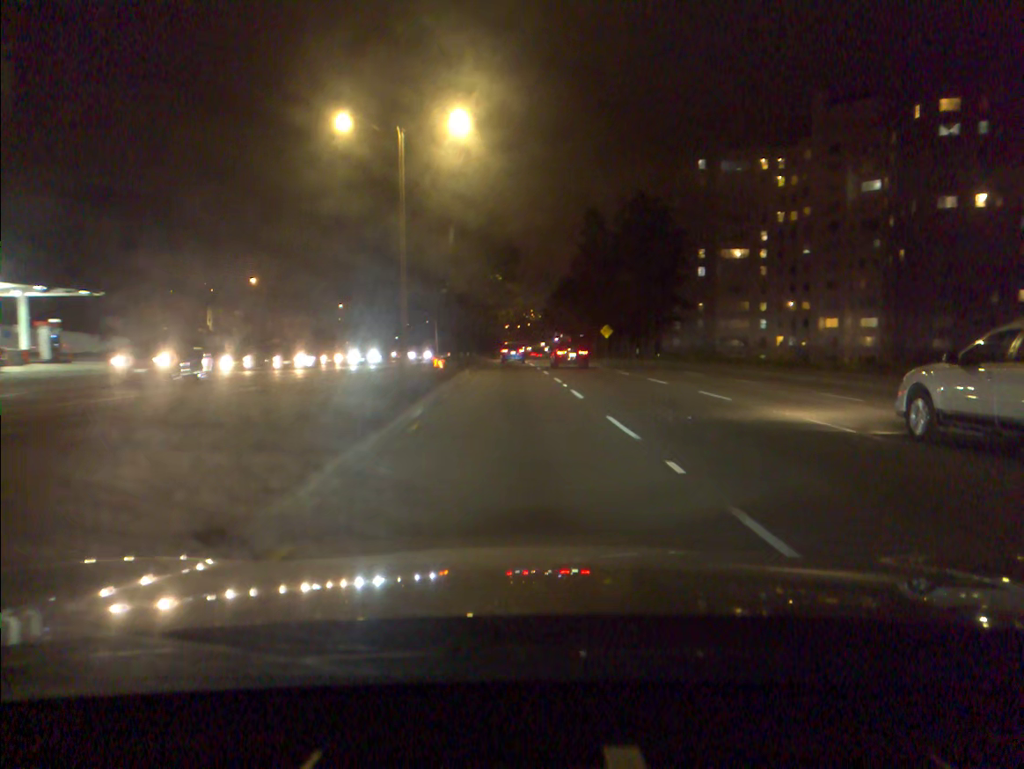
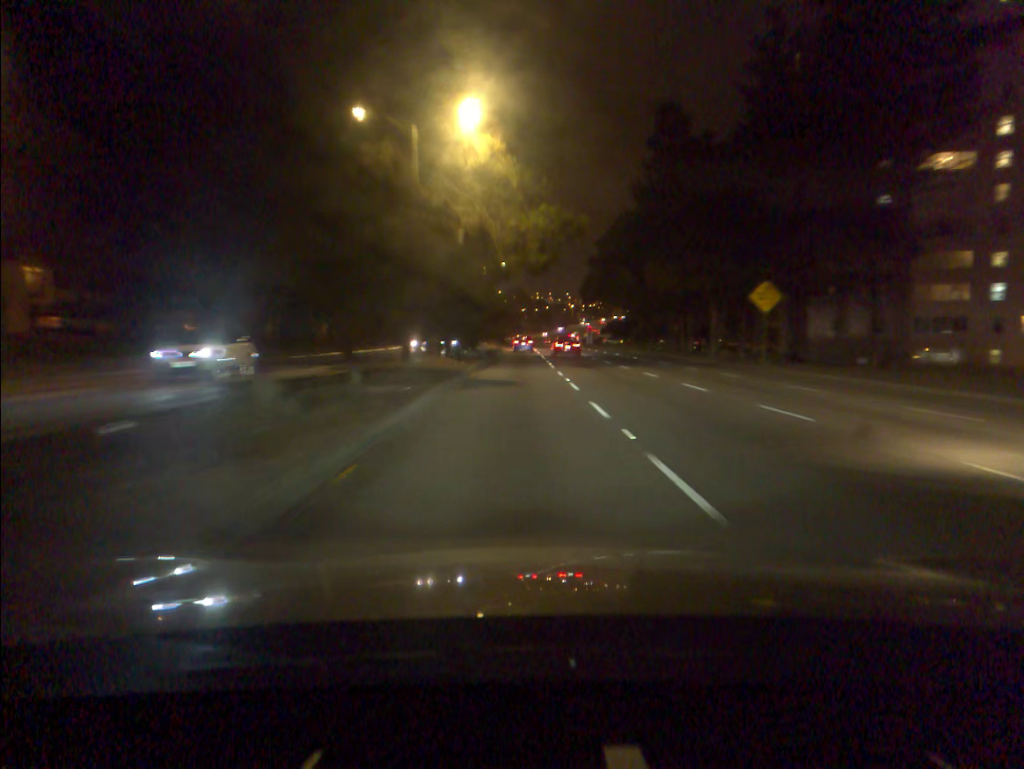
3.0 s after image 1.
(-1.0, +56.6) m; -1°
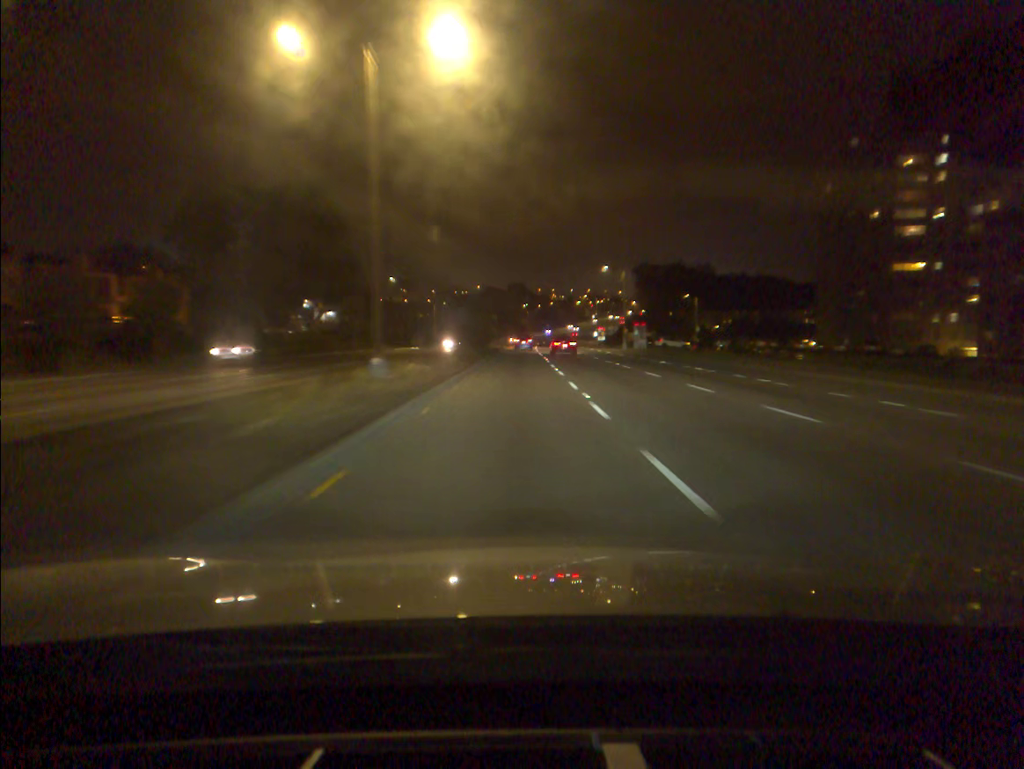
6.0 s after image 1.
(-0.1, +66.5) m; 0°
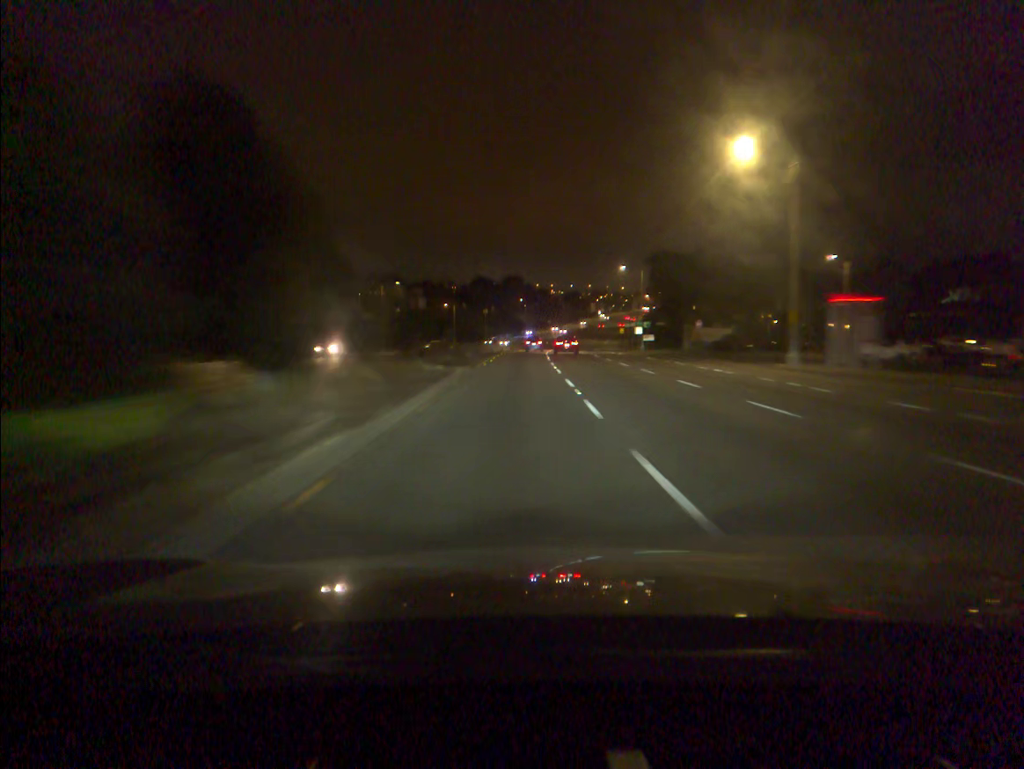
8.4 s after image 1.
(-0.1, +59.0) m; 0°
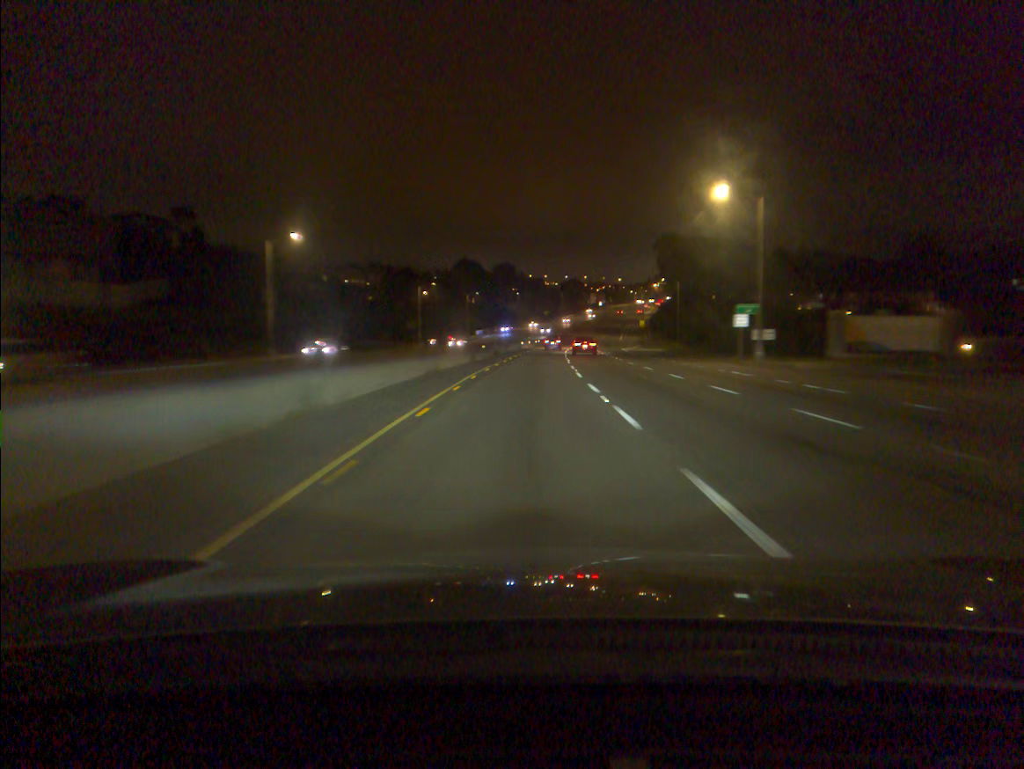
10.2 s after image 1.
(-0.1, +46.1) m; +1°
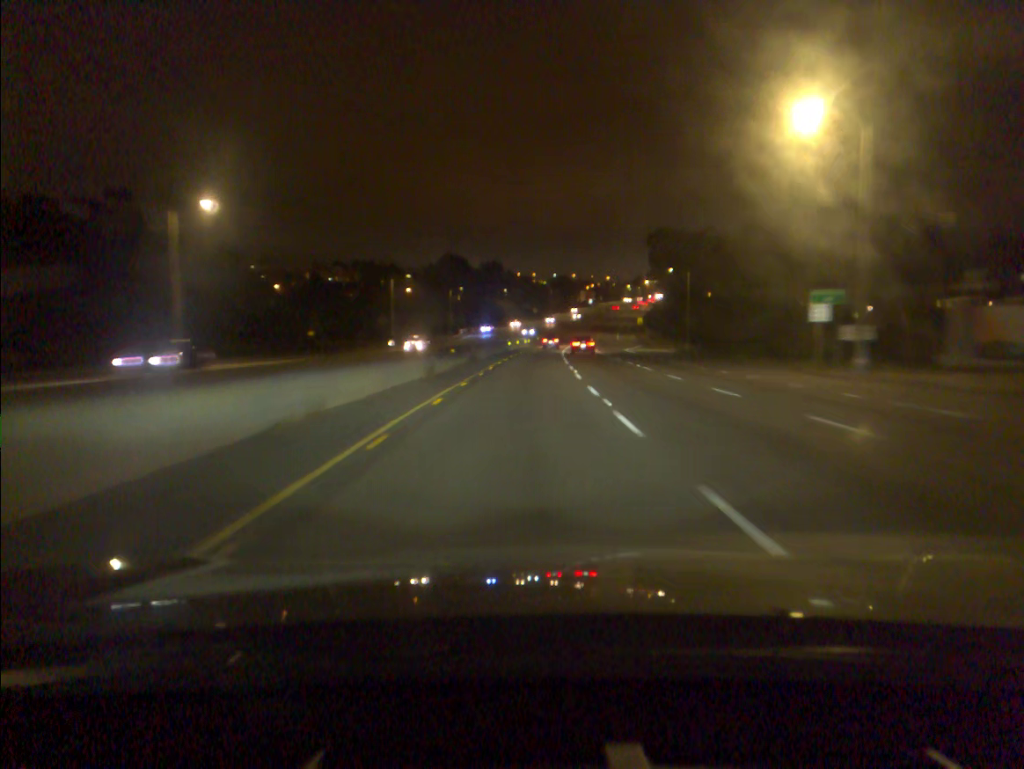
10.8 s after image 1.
(+0.1, +15.3) m; +1°
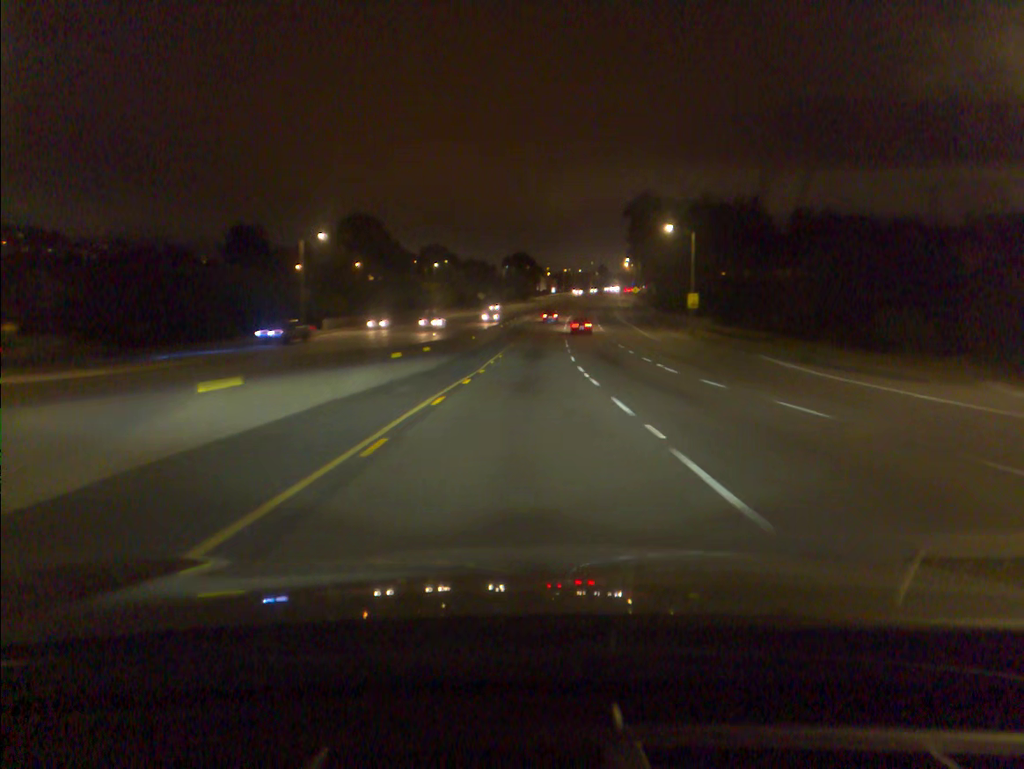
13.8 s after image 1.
(+2.3, +79.2) m; +3°
